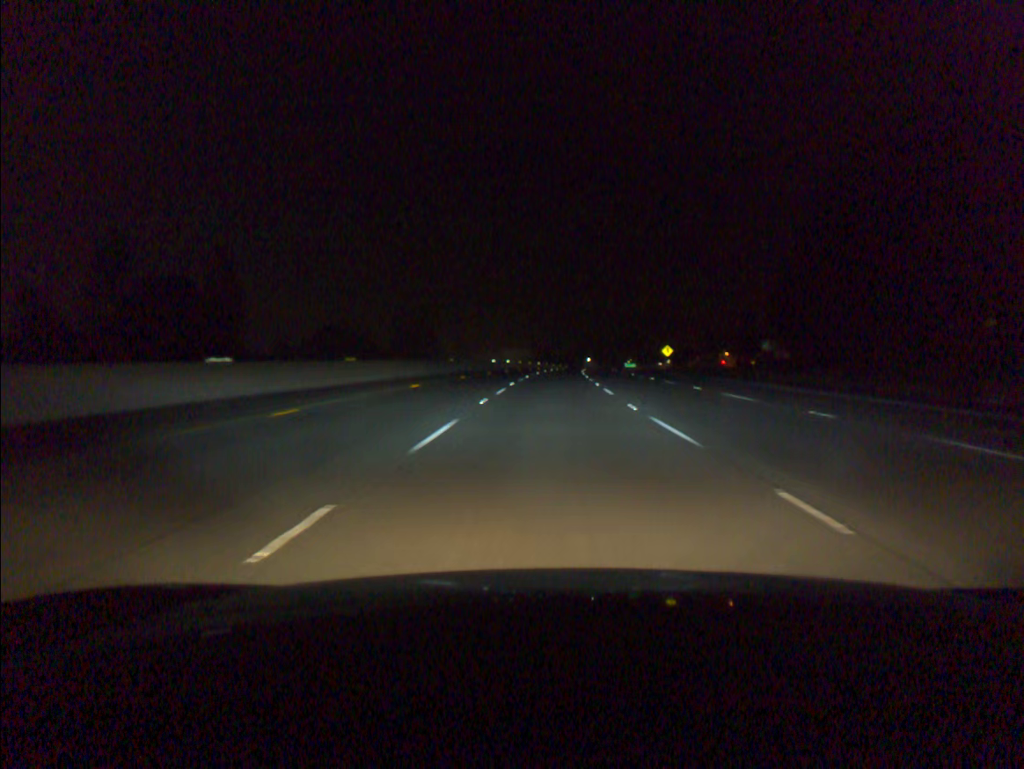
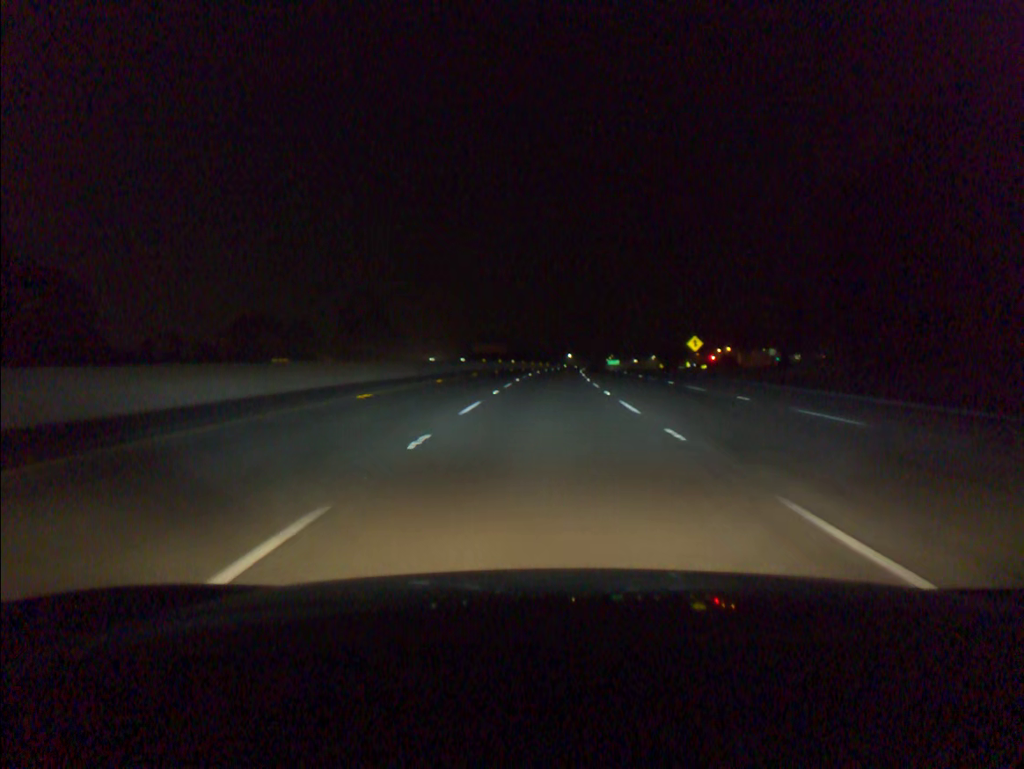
(+0.5, +36.8) m; +2°
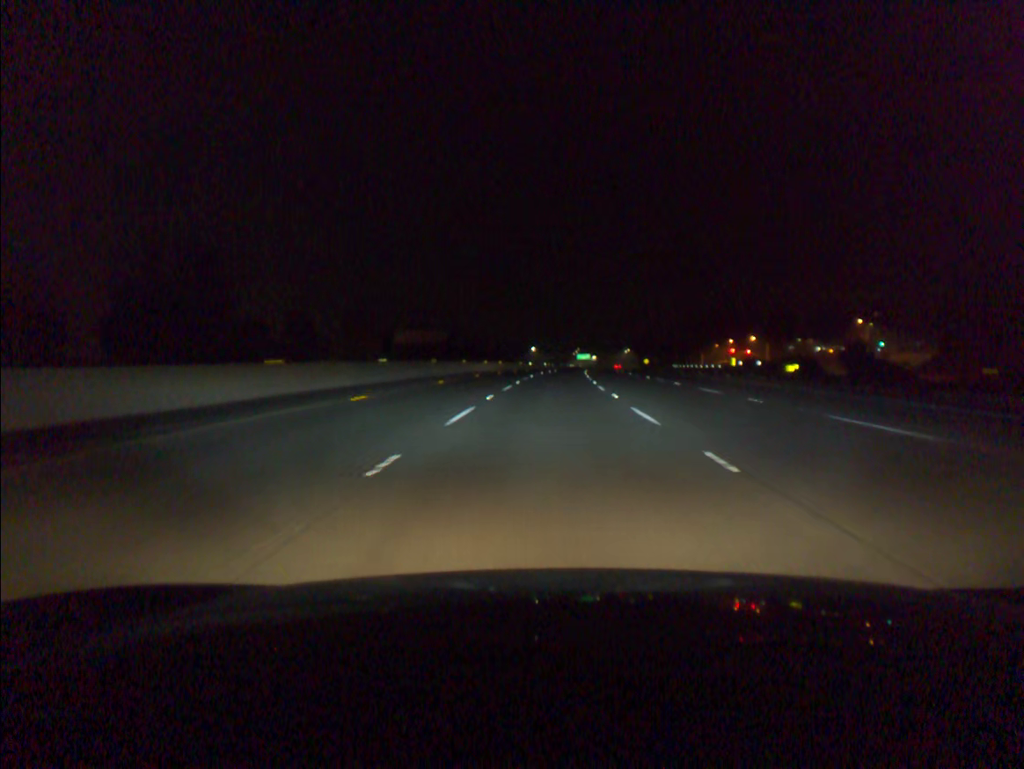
(+1.8, +73.7) m; +3°
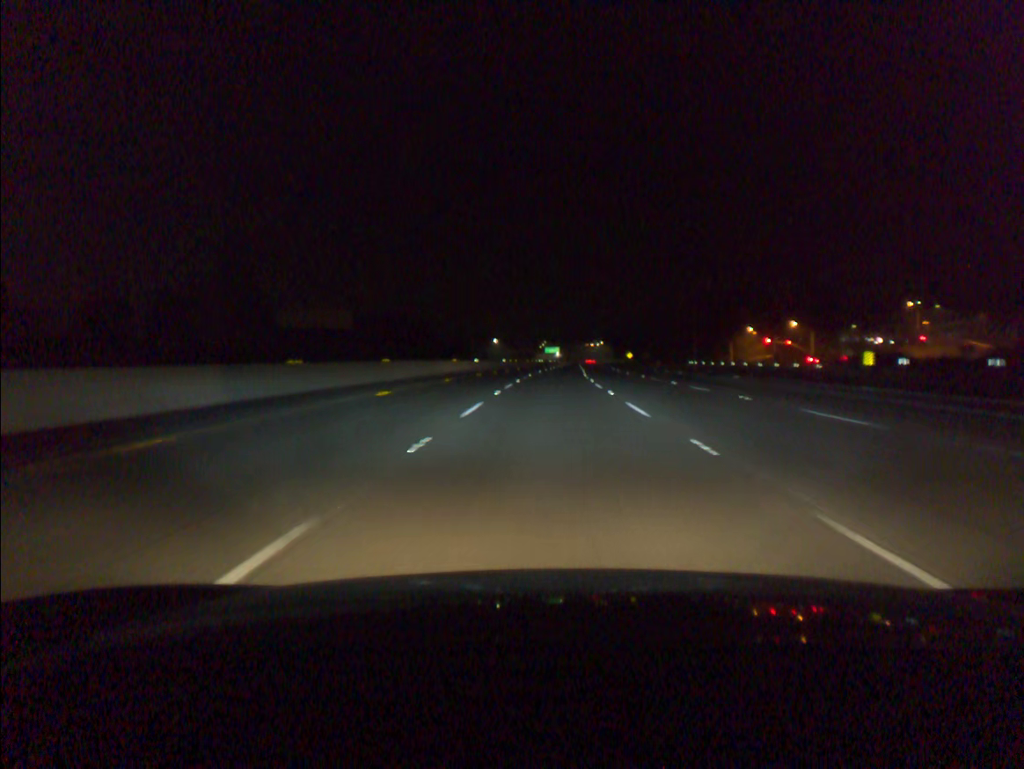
(+1.2, +55.3) m; +3°
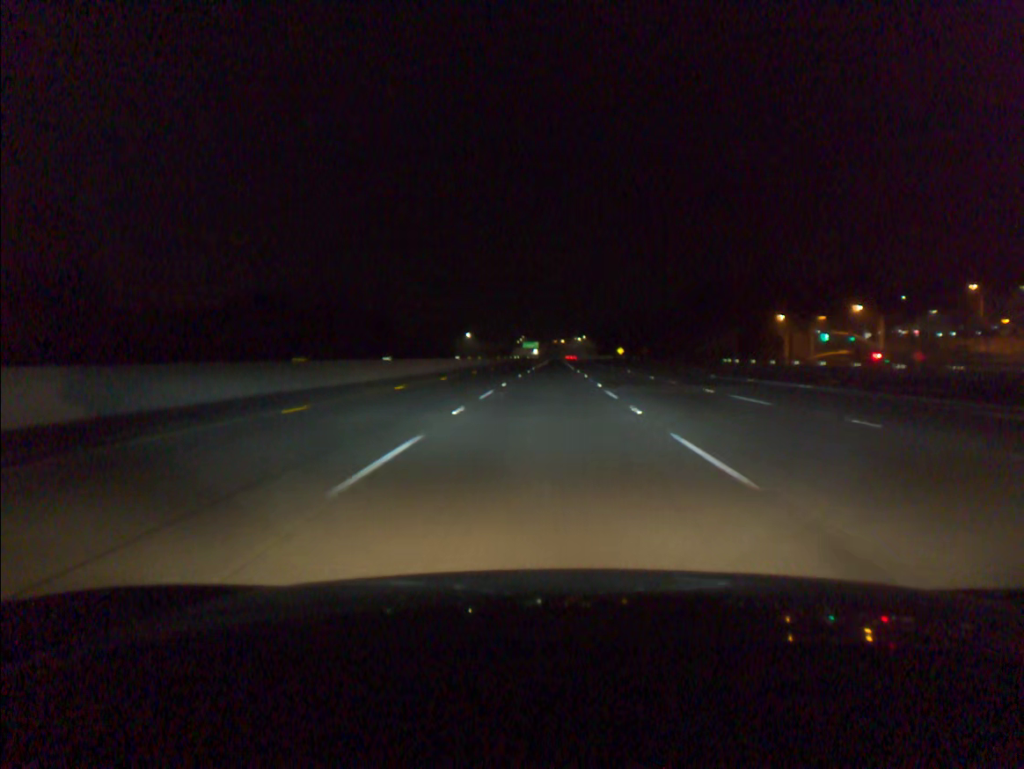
(+0.5, +37.0) m; +2°
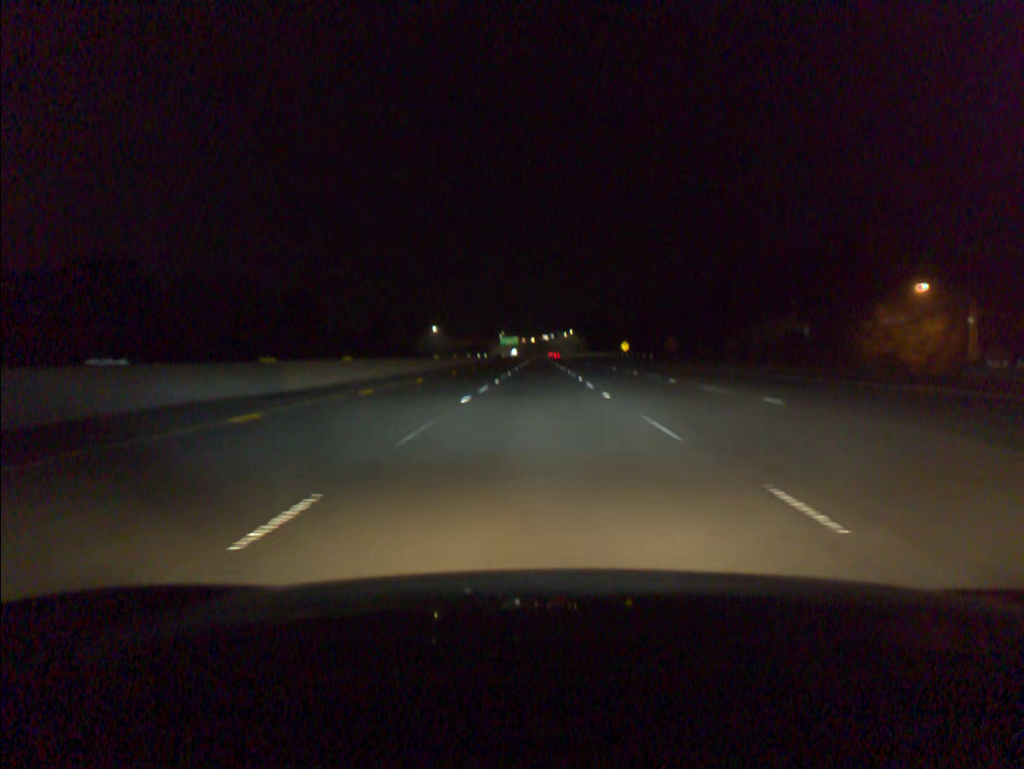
(+0.7, +55.3) m; +1°
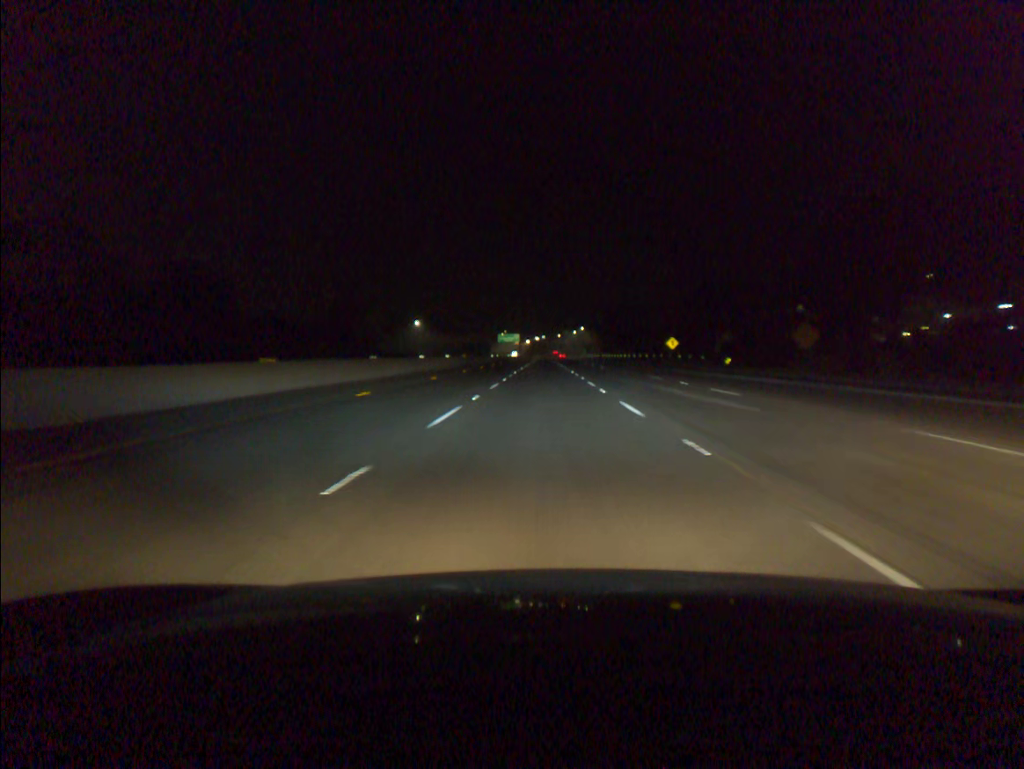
(-0.1, +55.1) m; 0°
